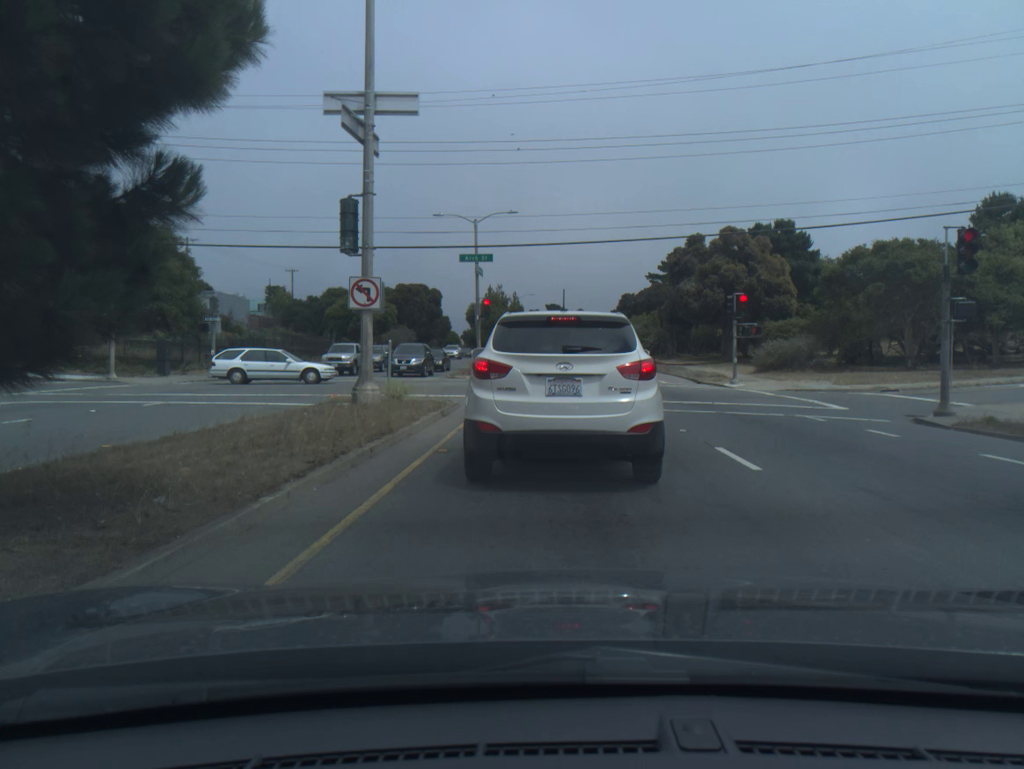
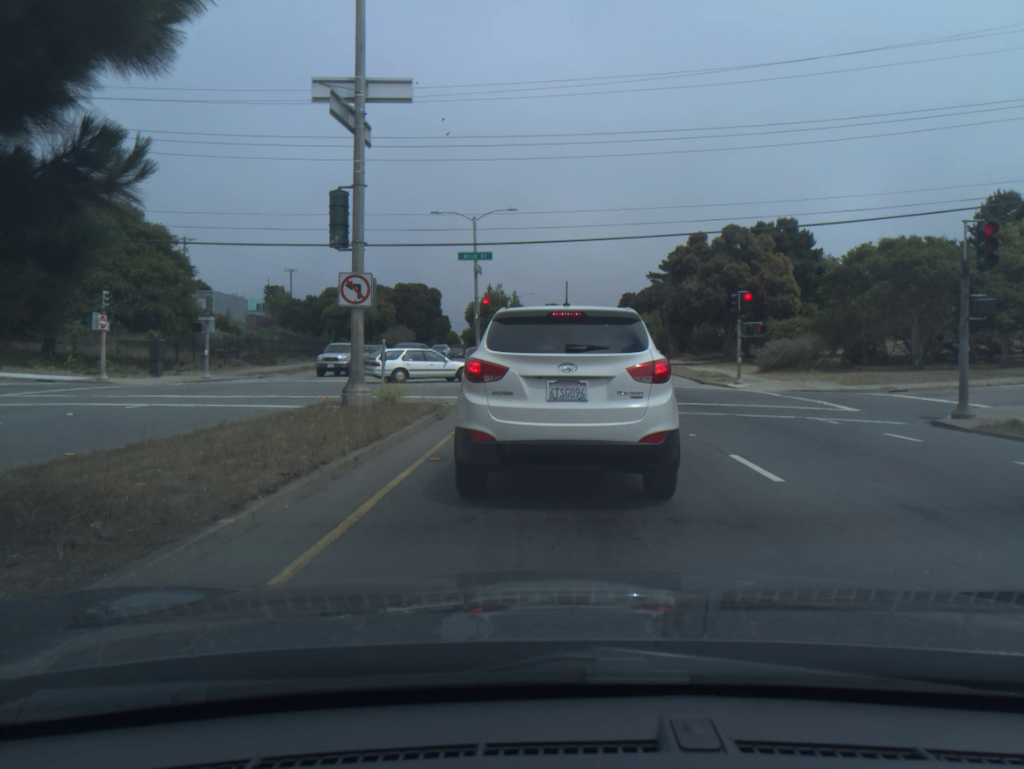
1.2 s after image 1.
(0.0, +0.8) m; 0°
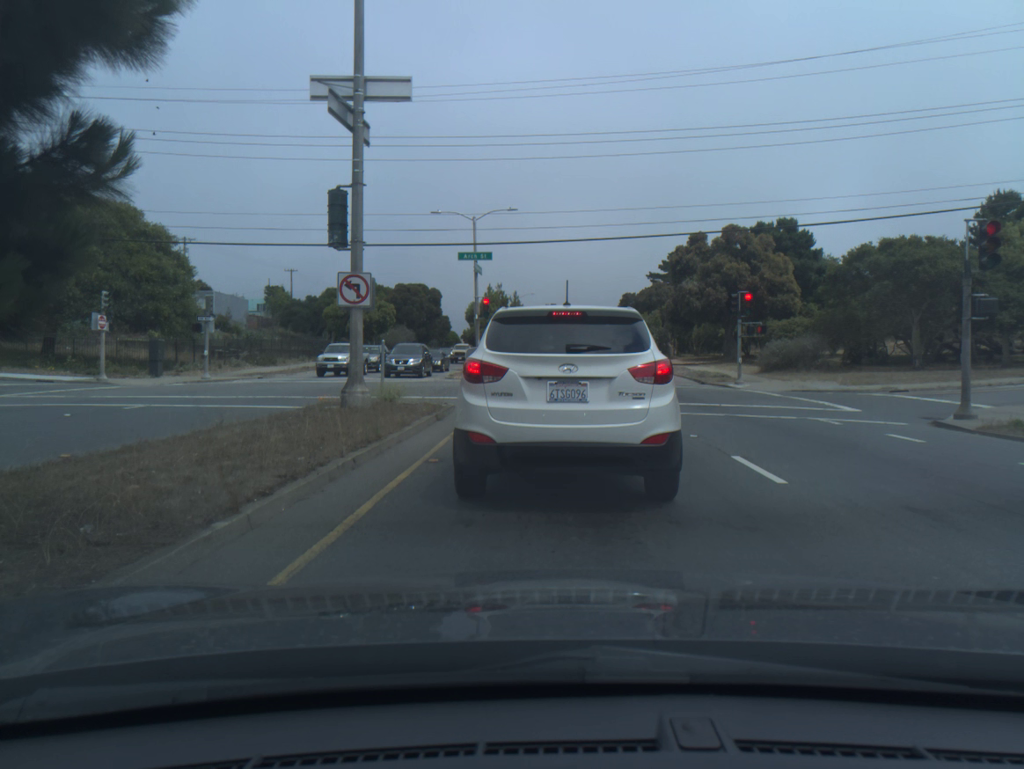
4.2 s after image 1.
(0.0, +0.1) m; 0°
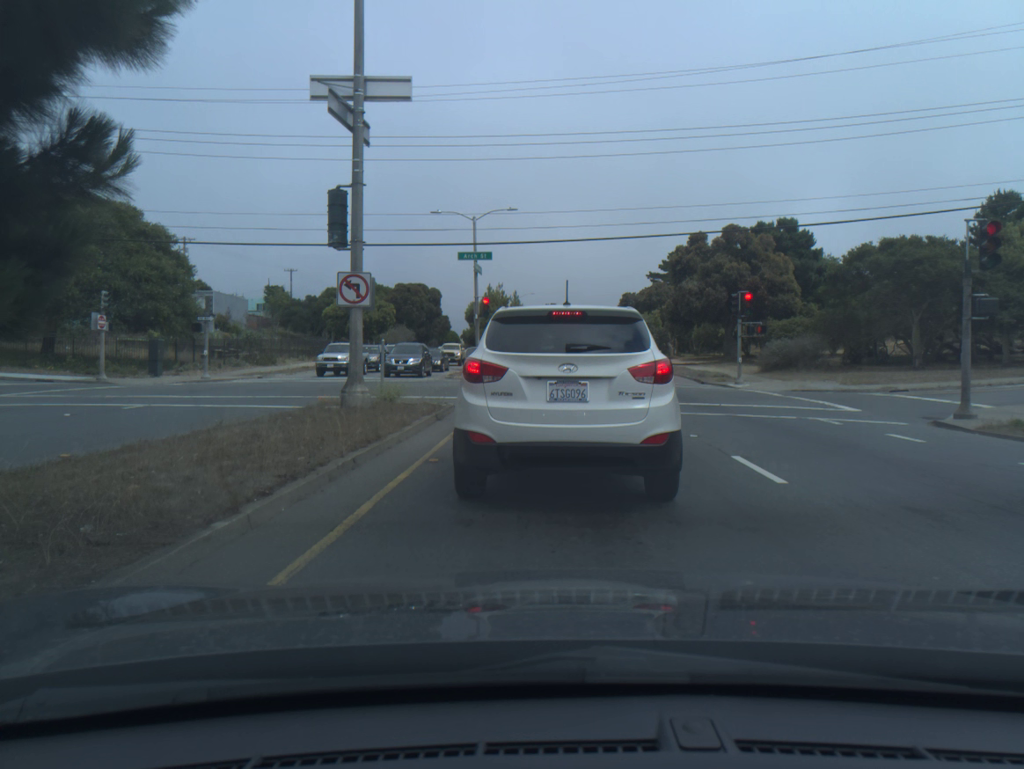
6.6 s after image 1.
(0.0, 0.0) m; 0°
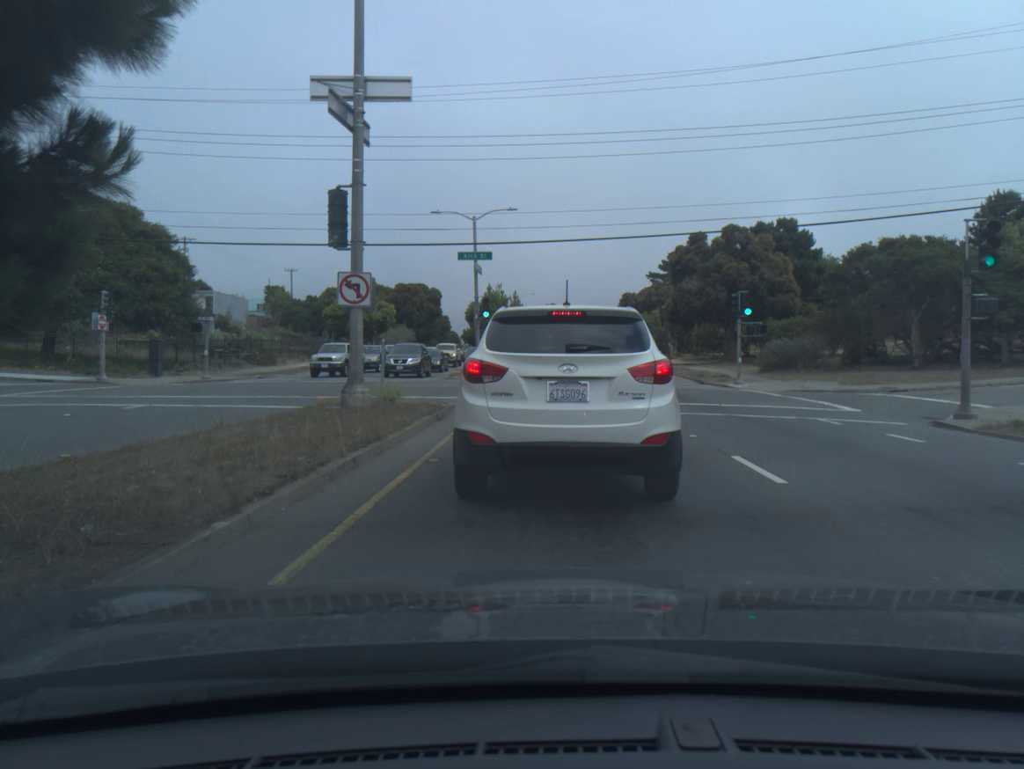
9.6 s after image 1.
(0.0, 0.0) m; 0°
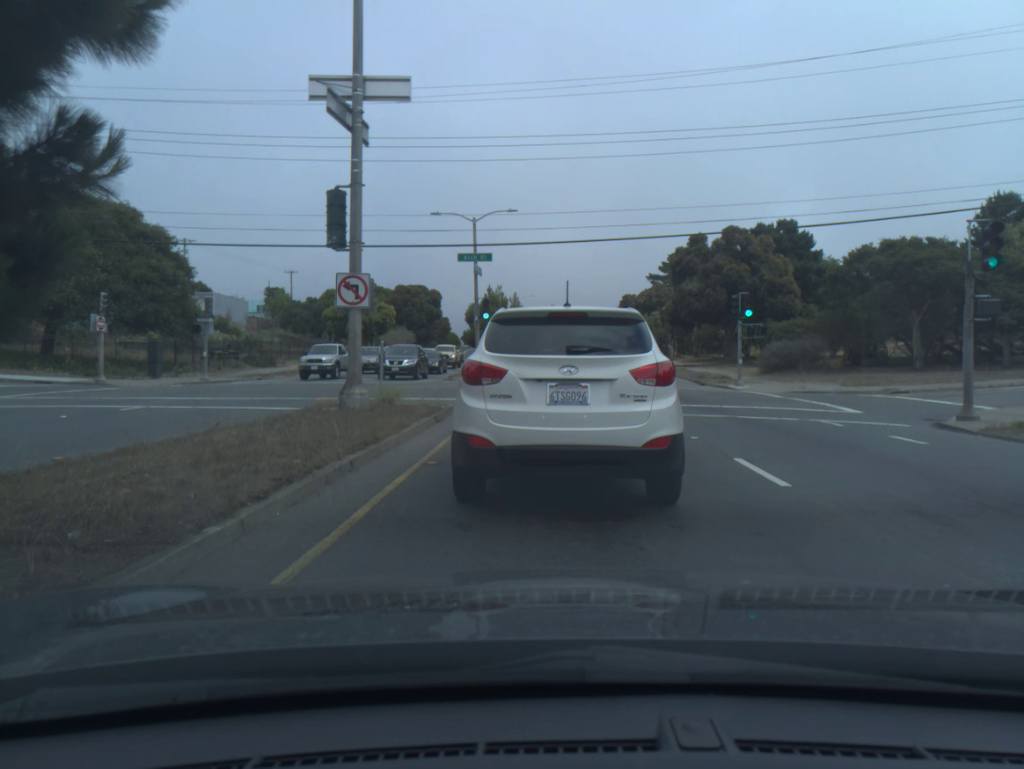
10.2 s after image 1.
(0.0, +0.1) m; 0°
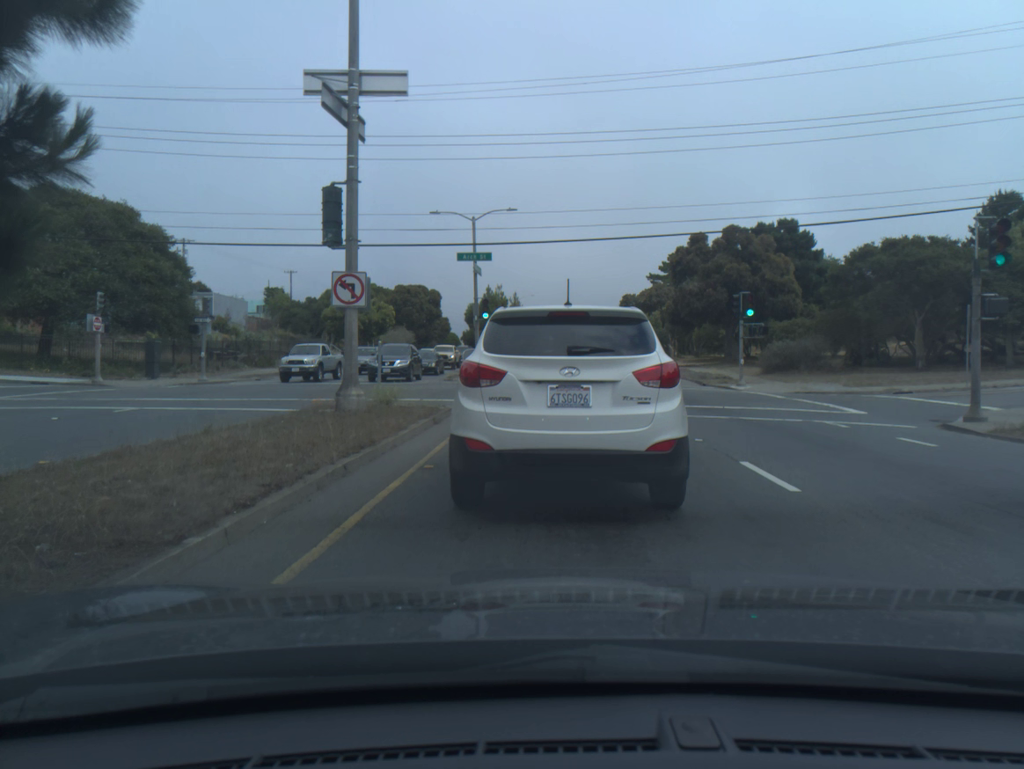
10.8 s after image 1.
(0.0, +0.3) m; 0°
